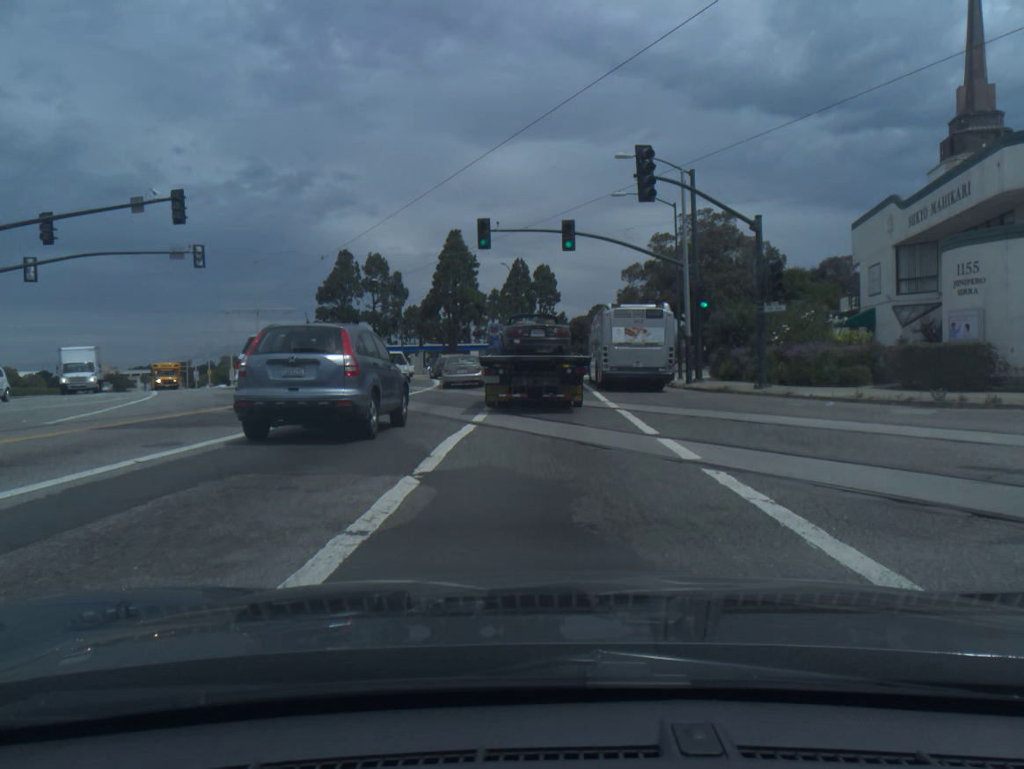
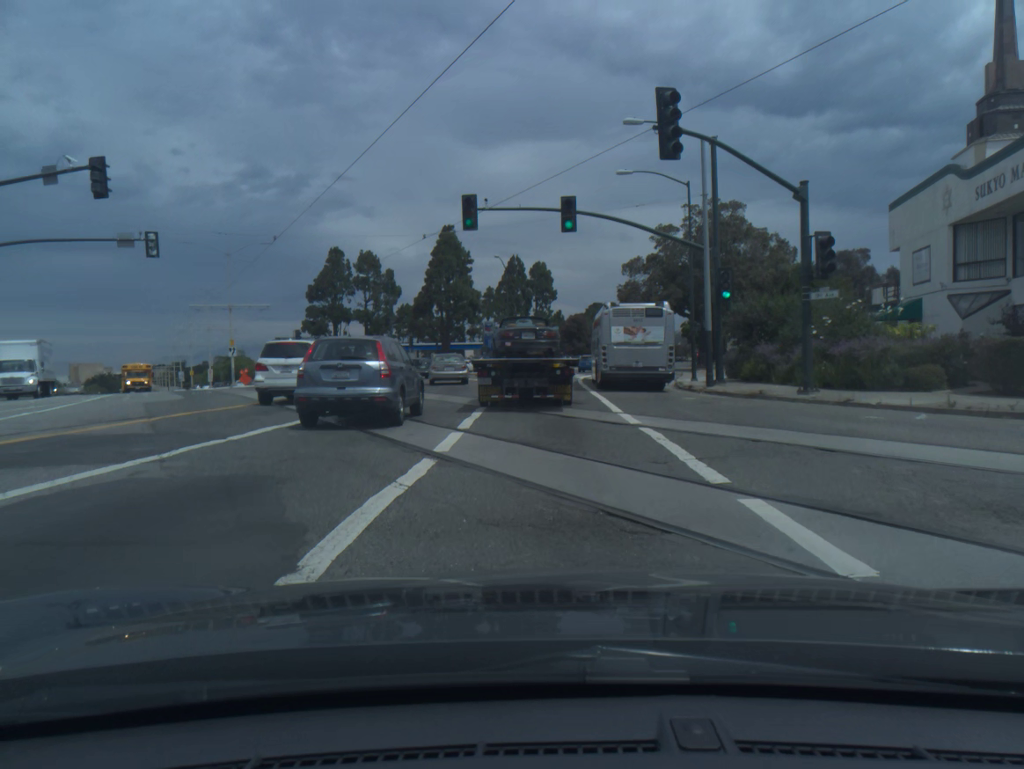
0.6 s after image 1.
(0.0, +5.2) m; -1°
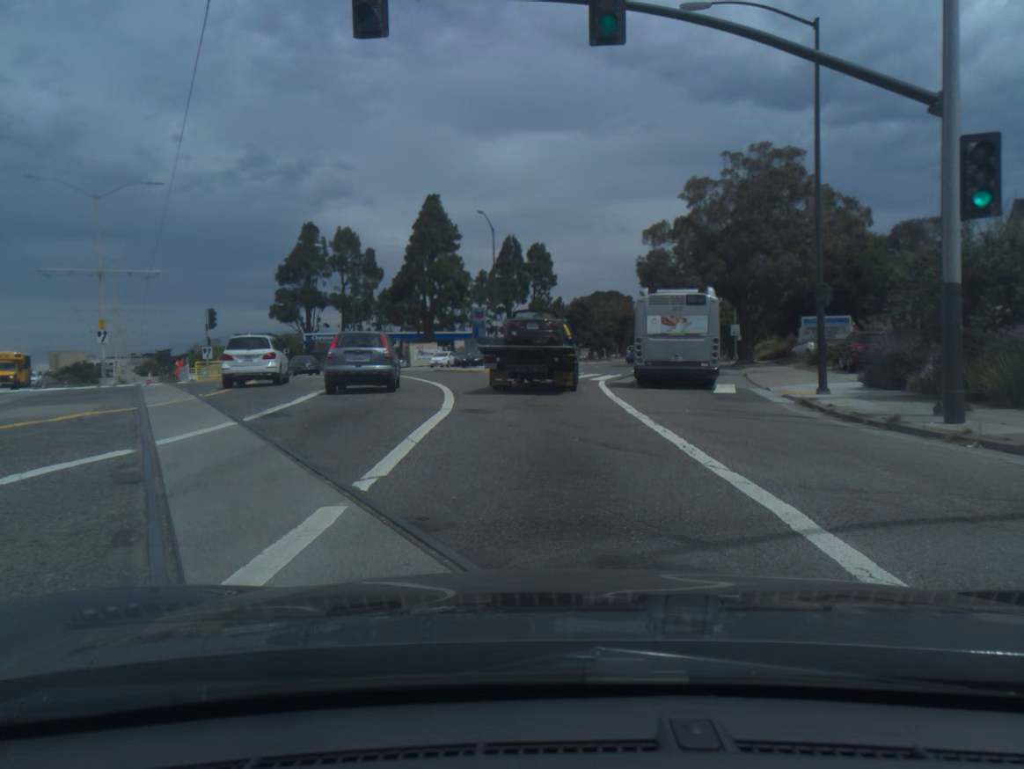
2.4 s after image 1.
(+0.1, +17.1) m; +1°
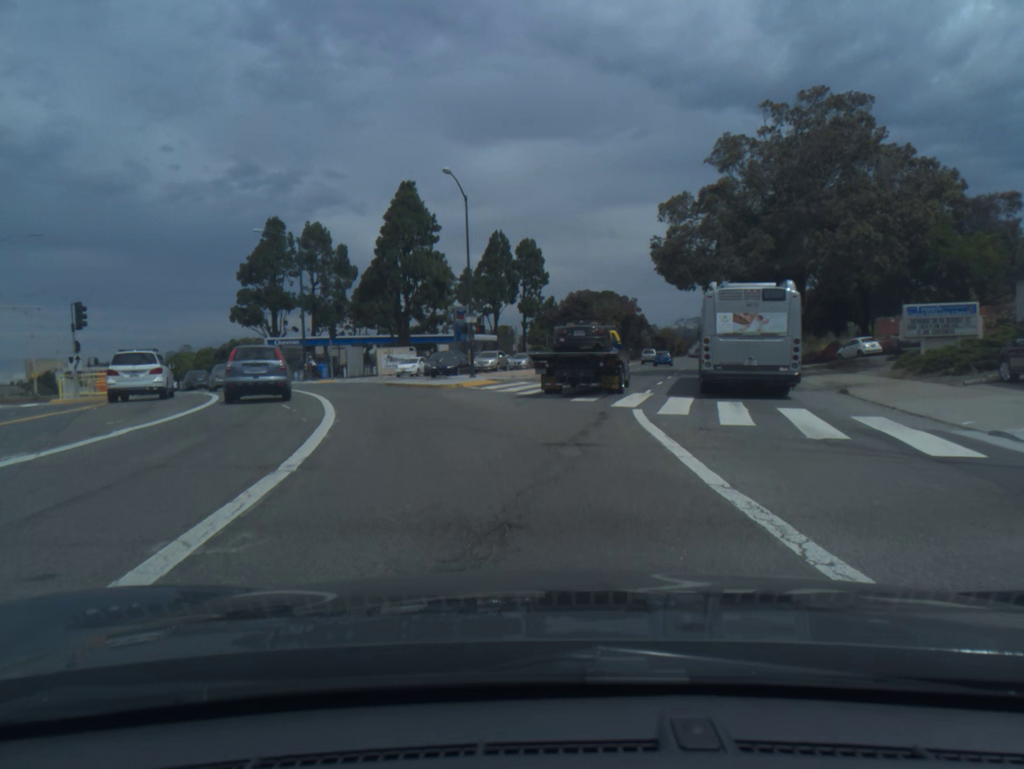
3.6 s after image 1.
(0.0, +13.0) m; 0°
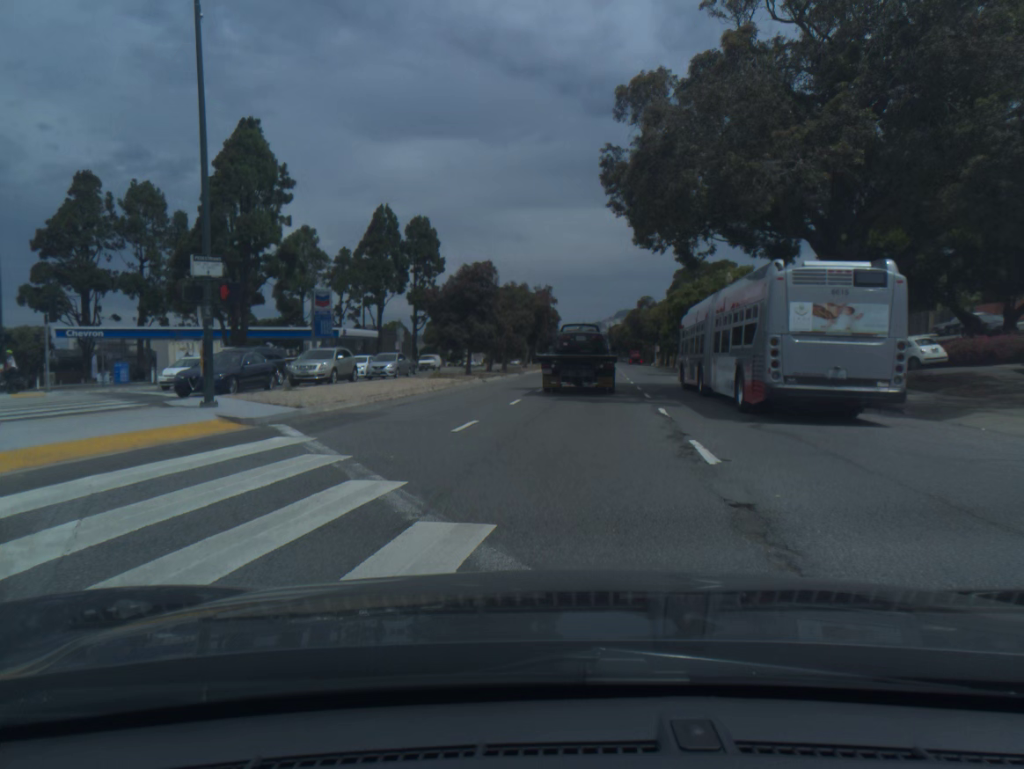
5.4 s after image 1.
(+1.4, +22.4) m; +7°
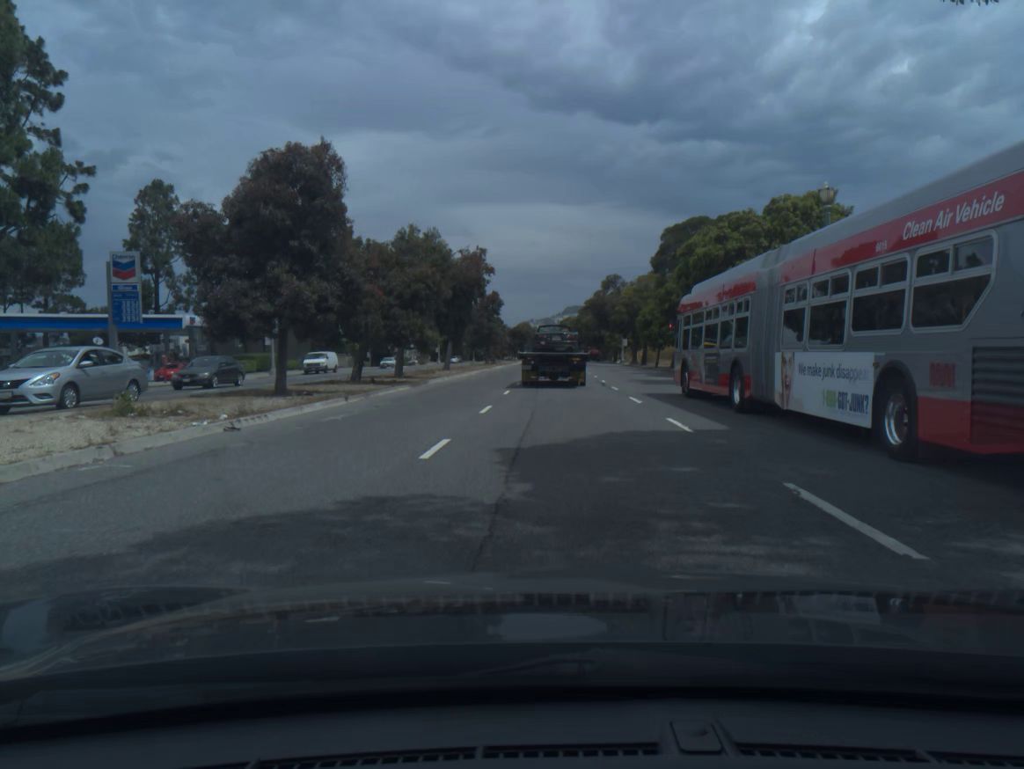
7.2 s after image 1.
(+1.1, +25.7) m; +4°
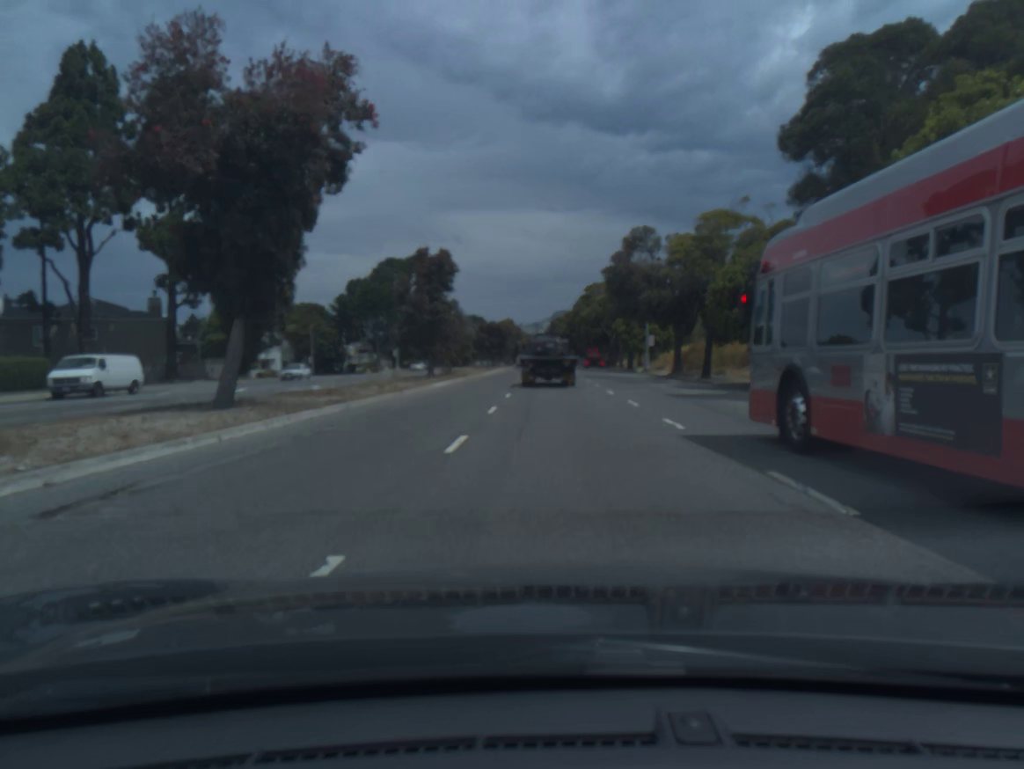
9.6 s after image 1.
(+0.4, +35.7) m; +1°
